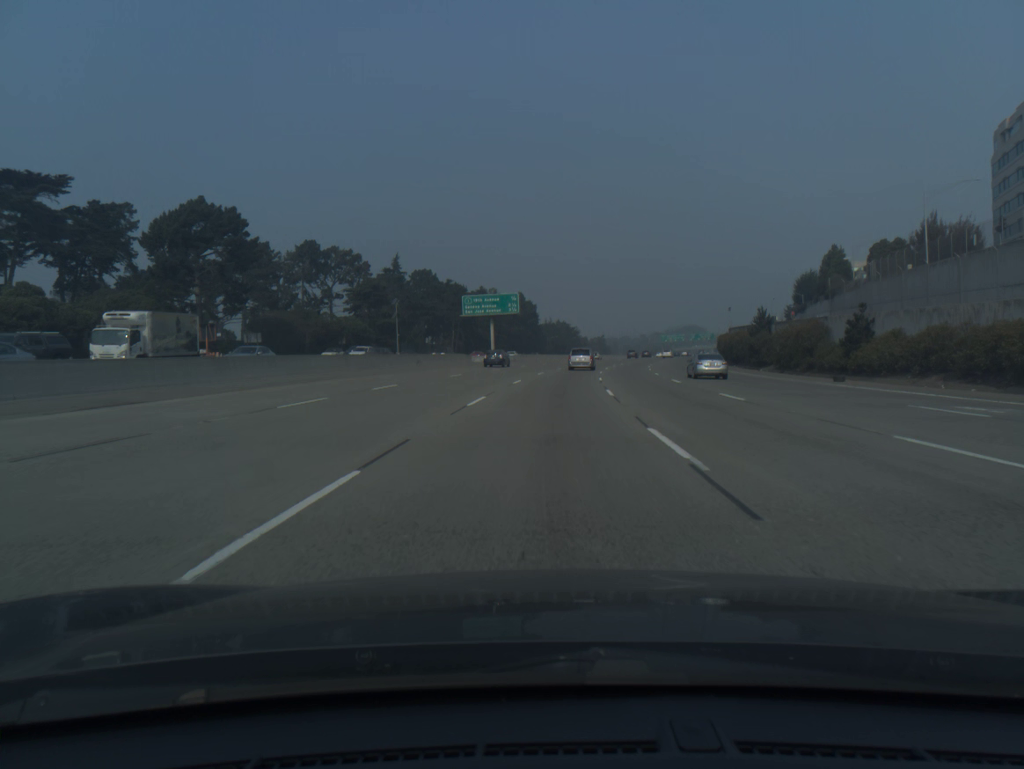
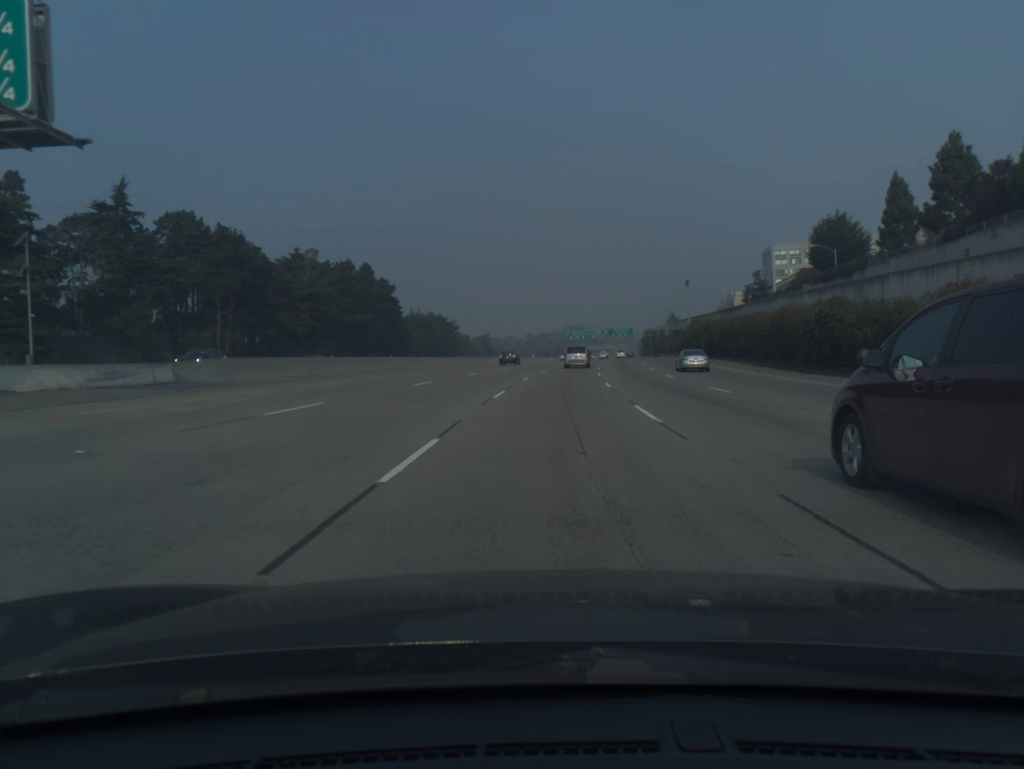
(+5.1, +82.0) m; +8°
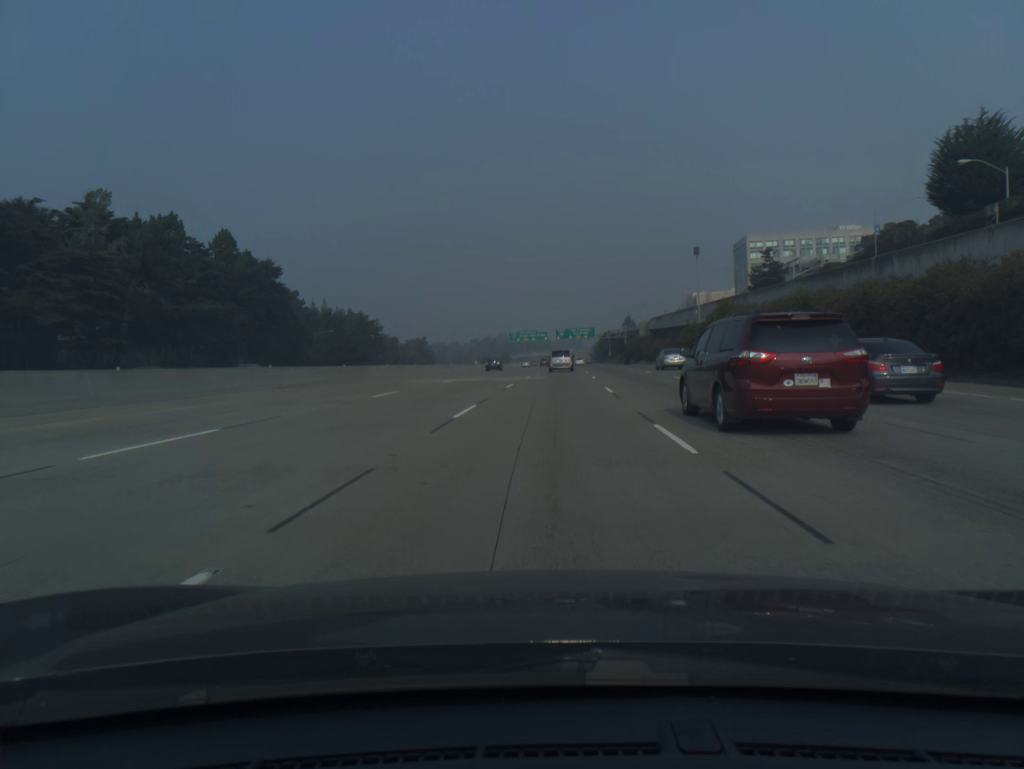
(+1.9, +49.3) m; +4°
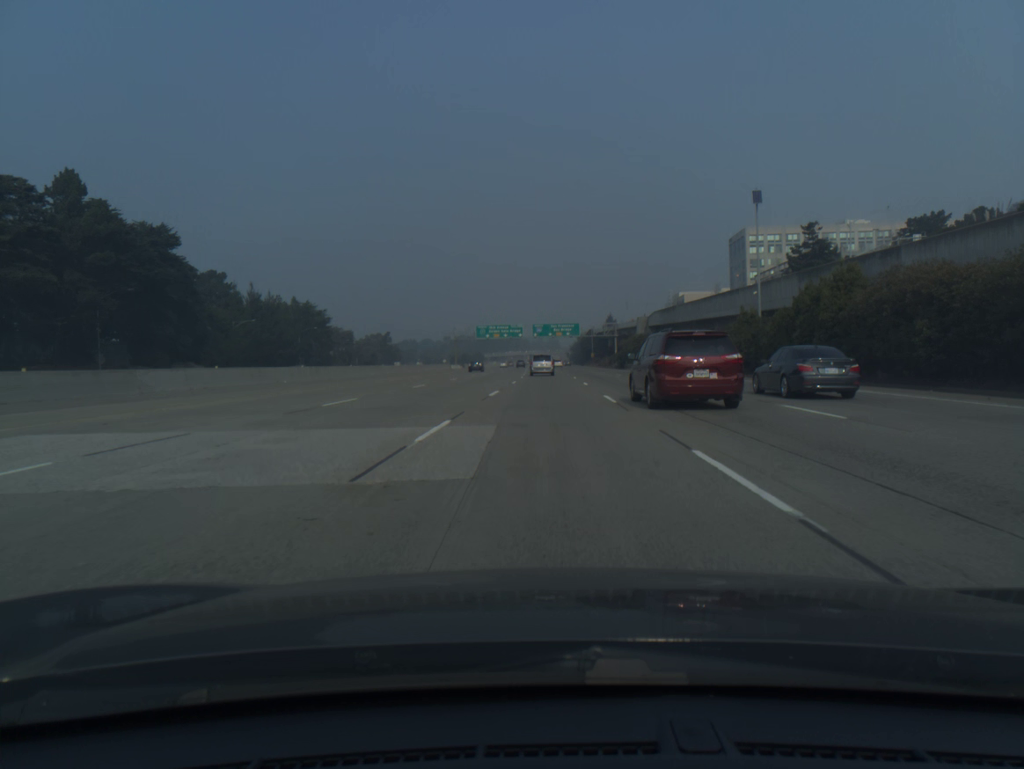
(+0.6, +32.9) m; +2°
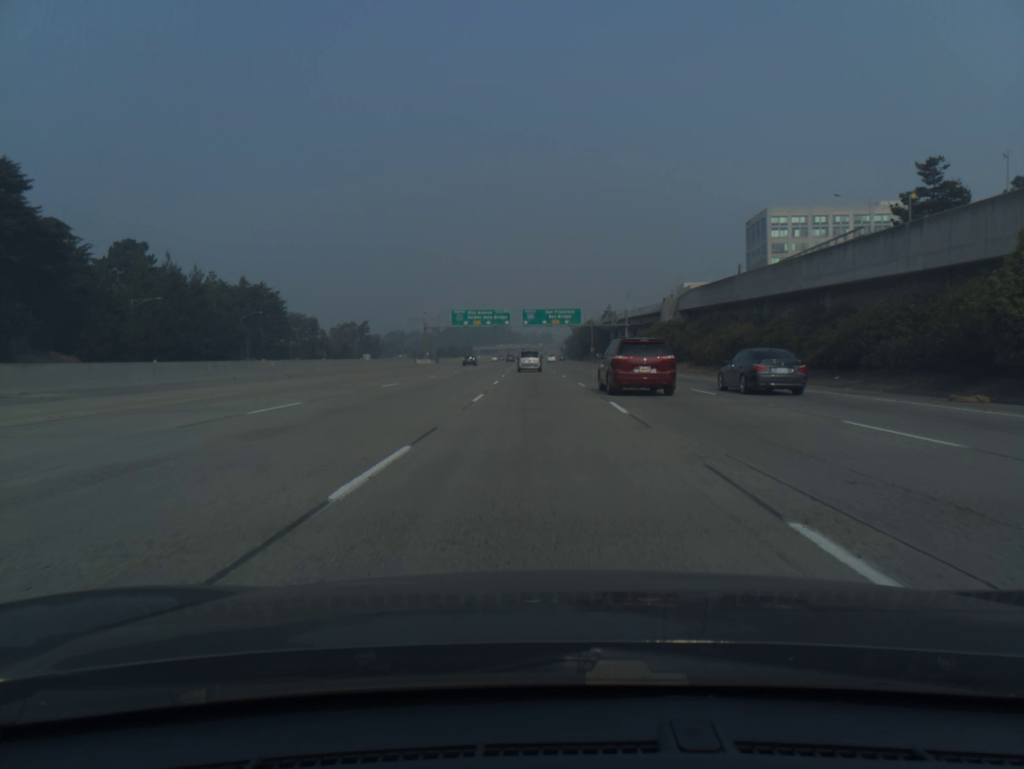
(+0.2, +32.9) m; +1°
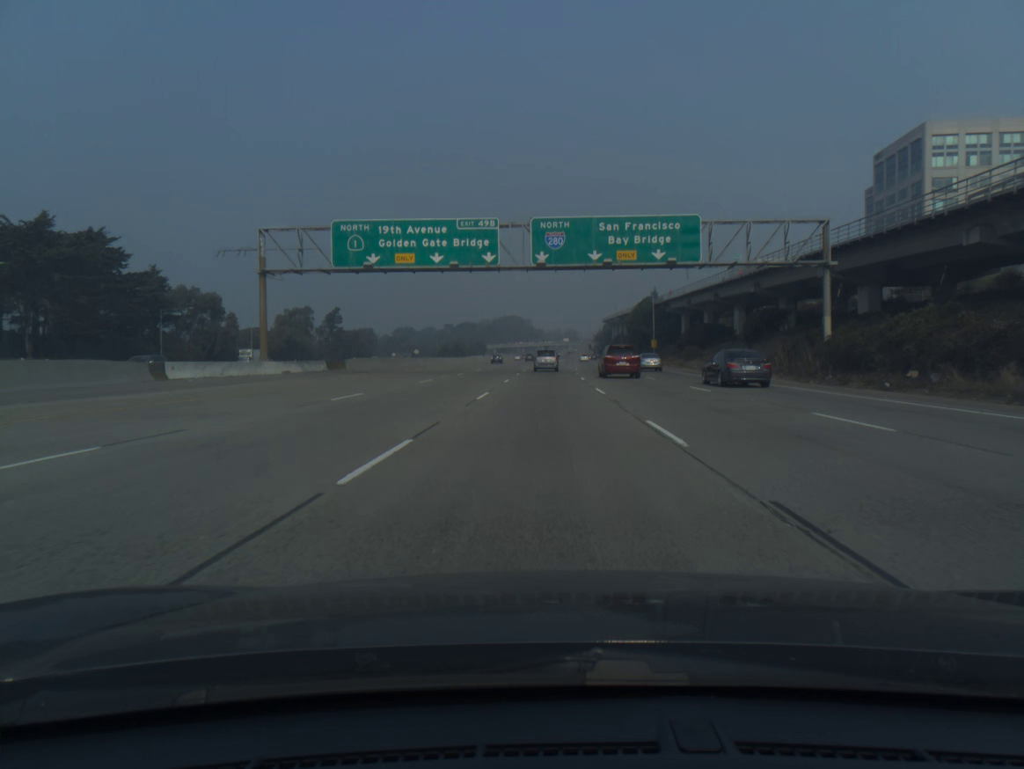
(-1.3, +82.9) m; -2°
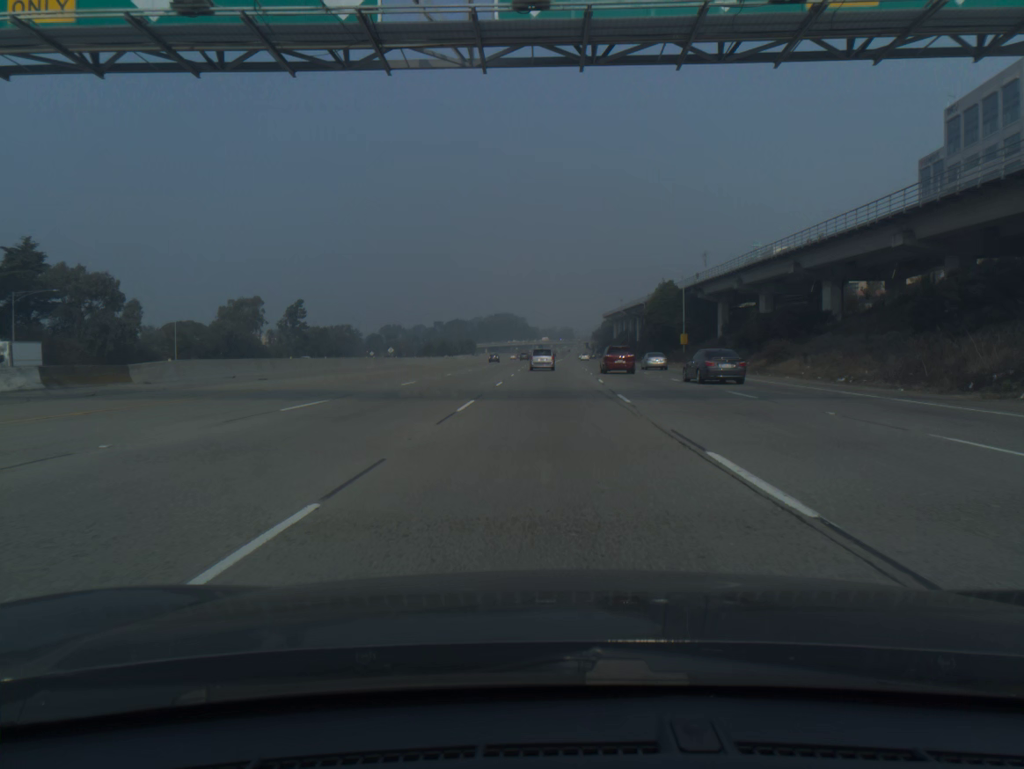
(+0.1, +33.3) m; 0°
